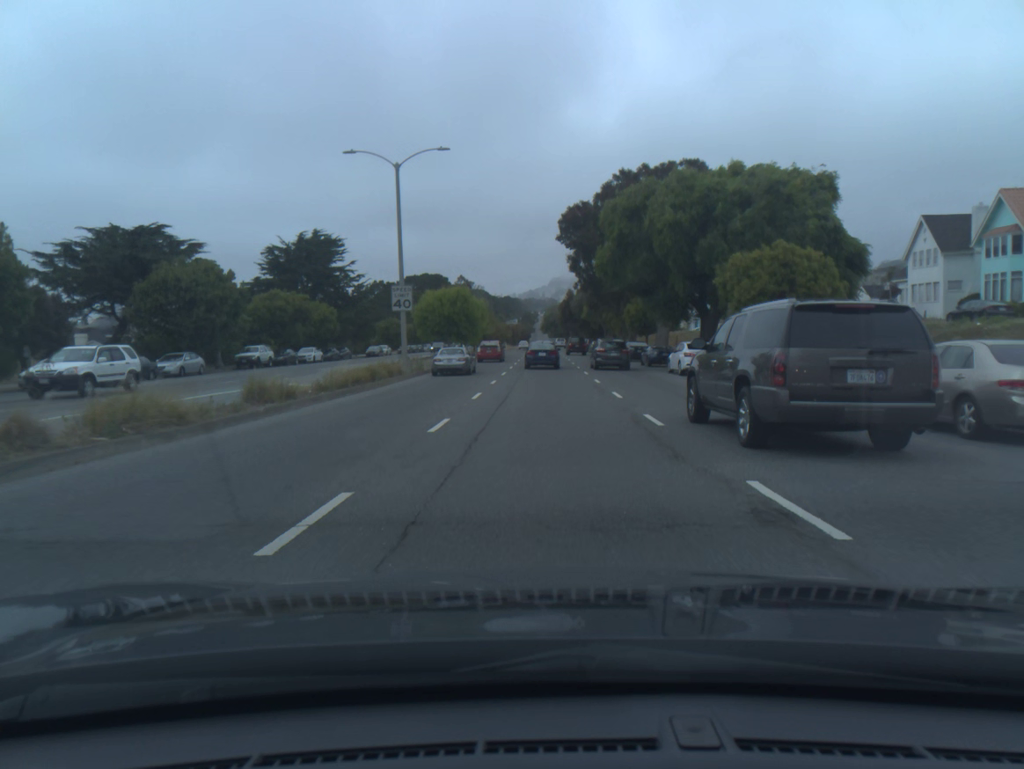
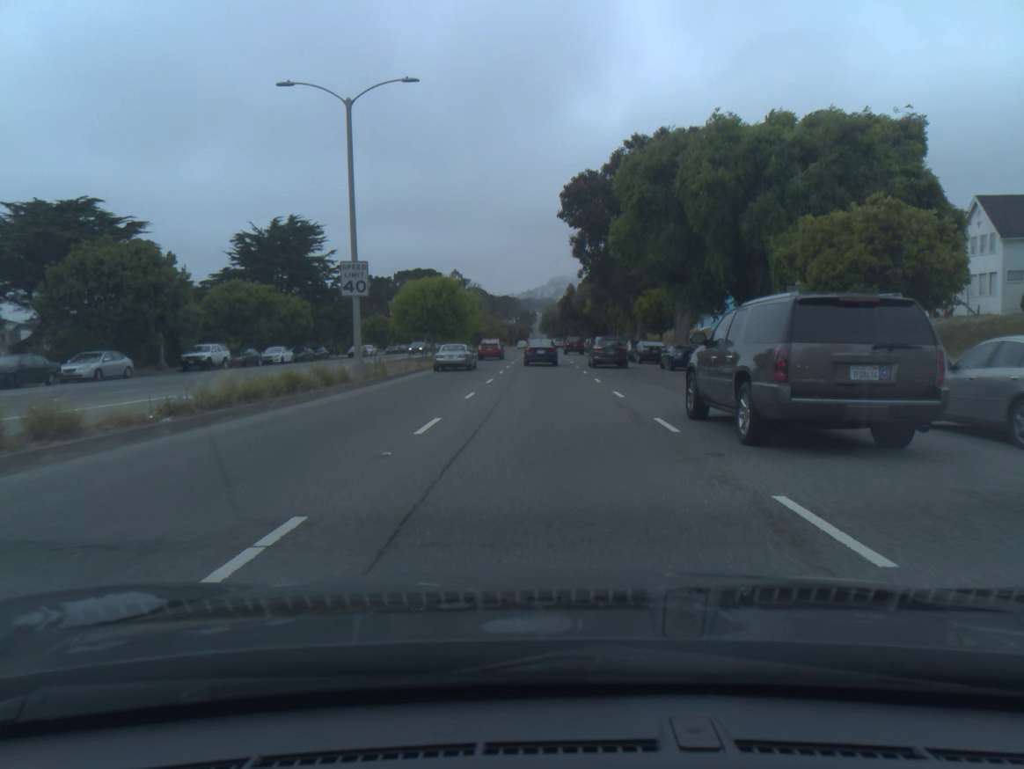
(0.0, +8.4) m; 0°
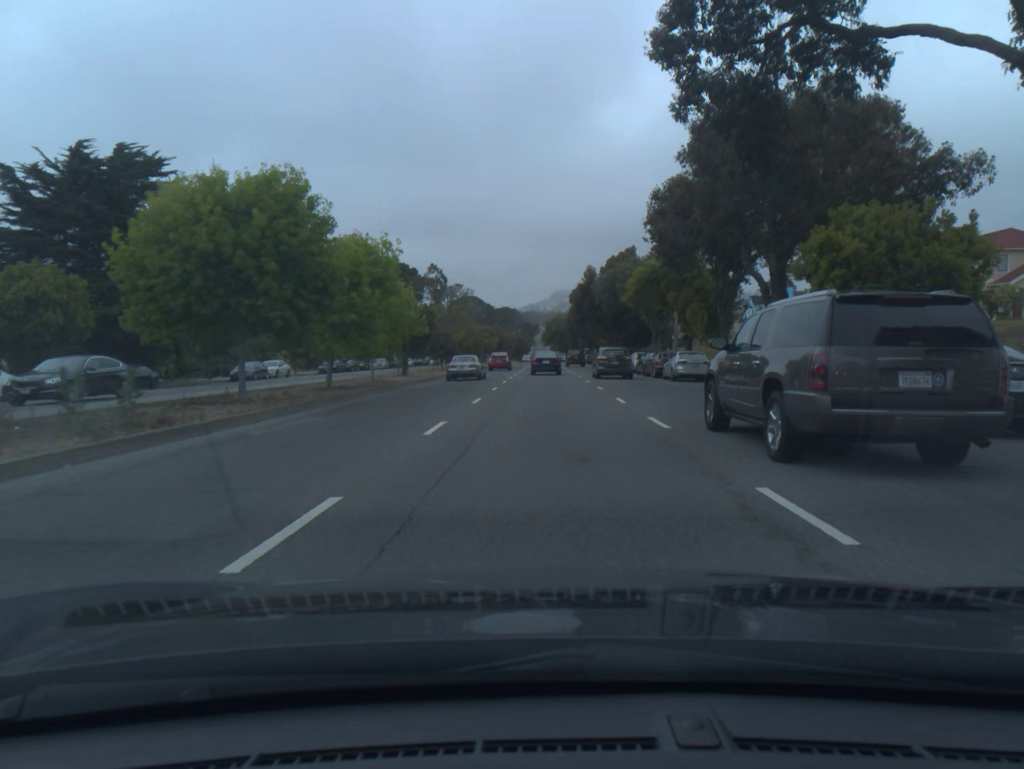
(0.0, +35.7) m; 0°
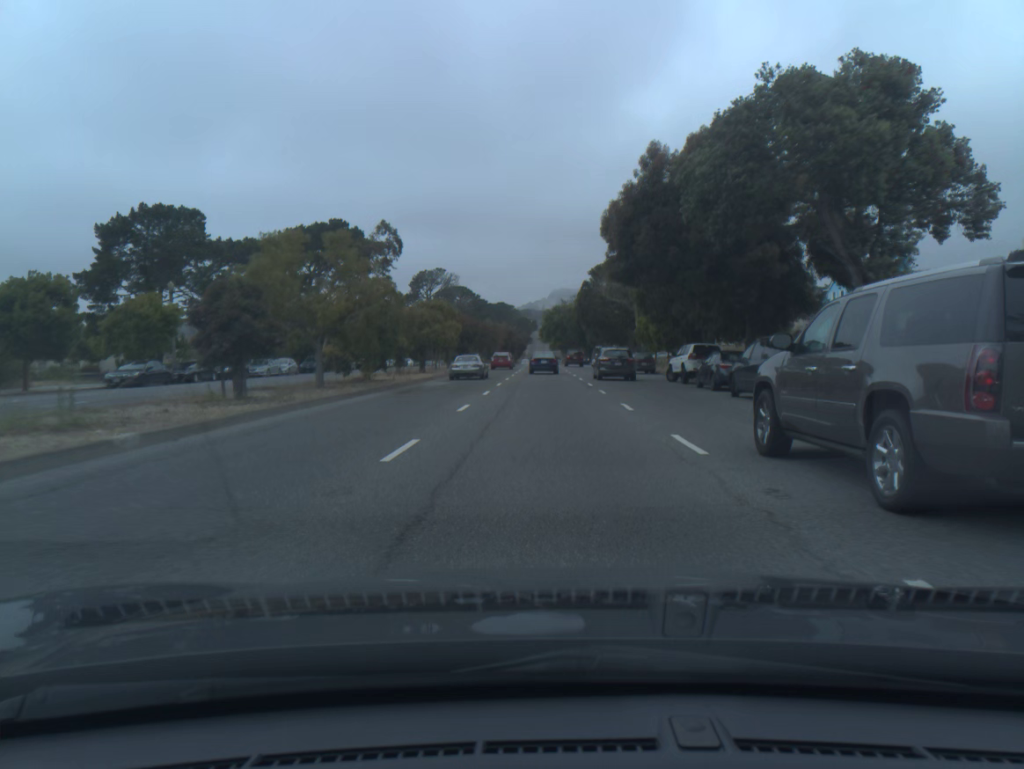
(0.0, +38.9) m; 0°
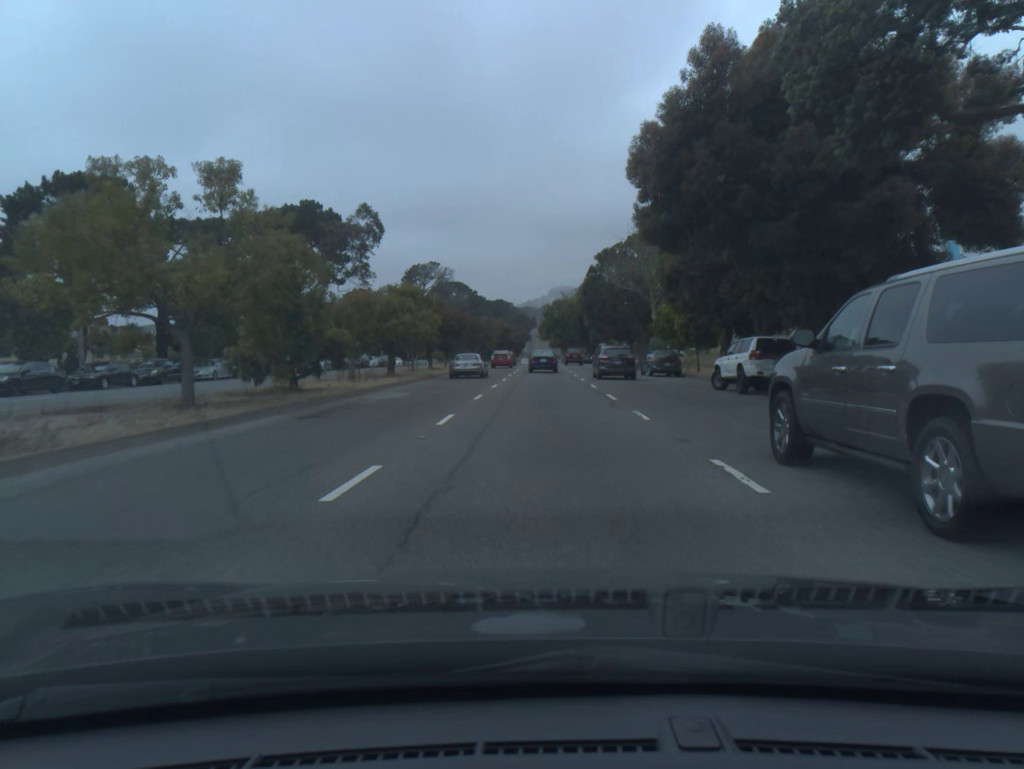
(0.0, +10.2) m; 0°
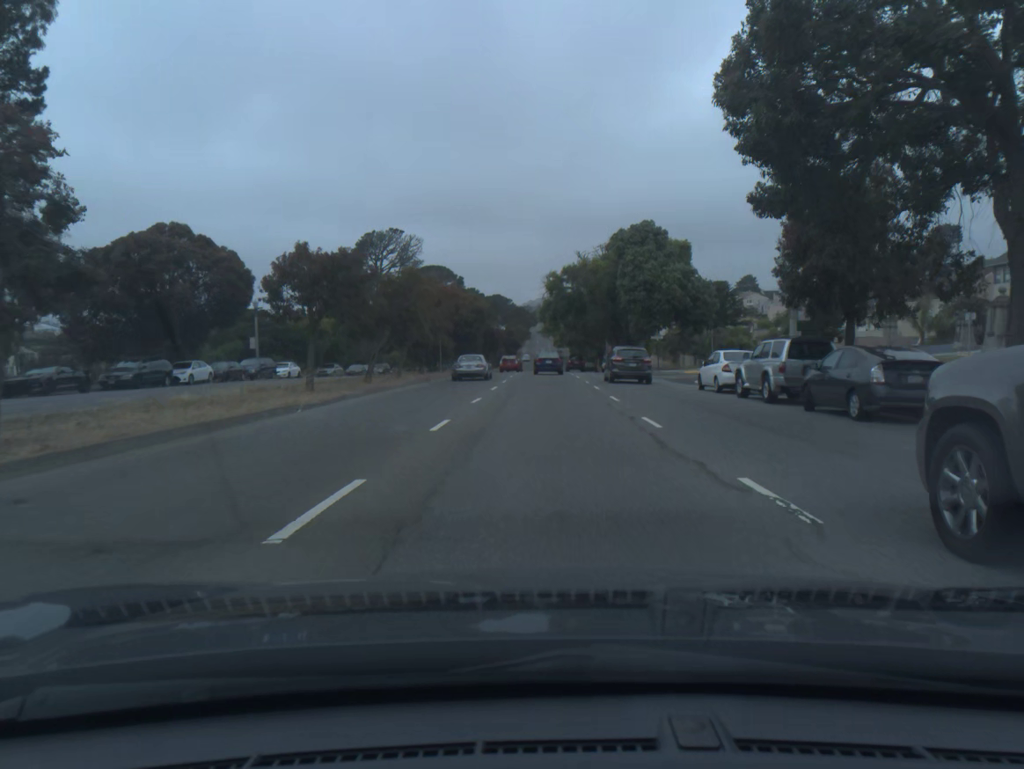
(0.0, +51.9) m; 0°
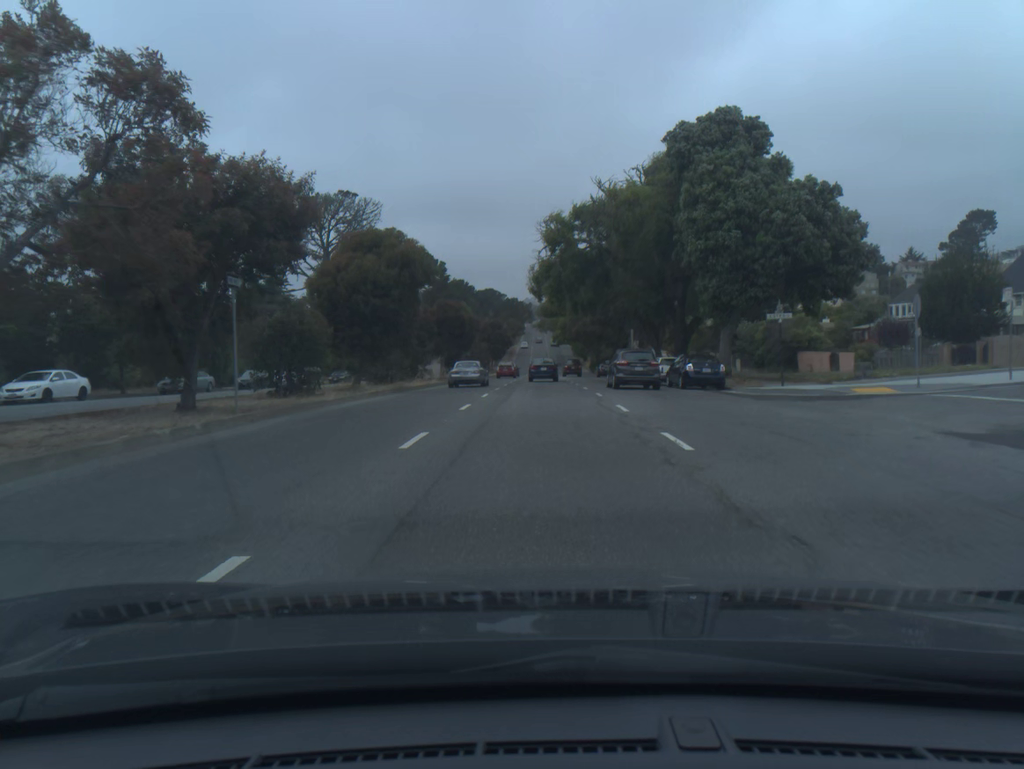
(+0.1, +31.7) m; 0°
